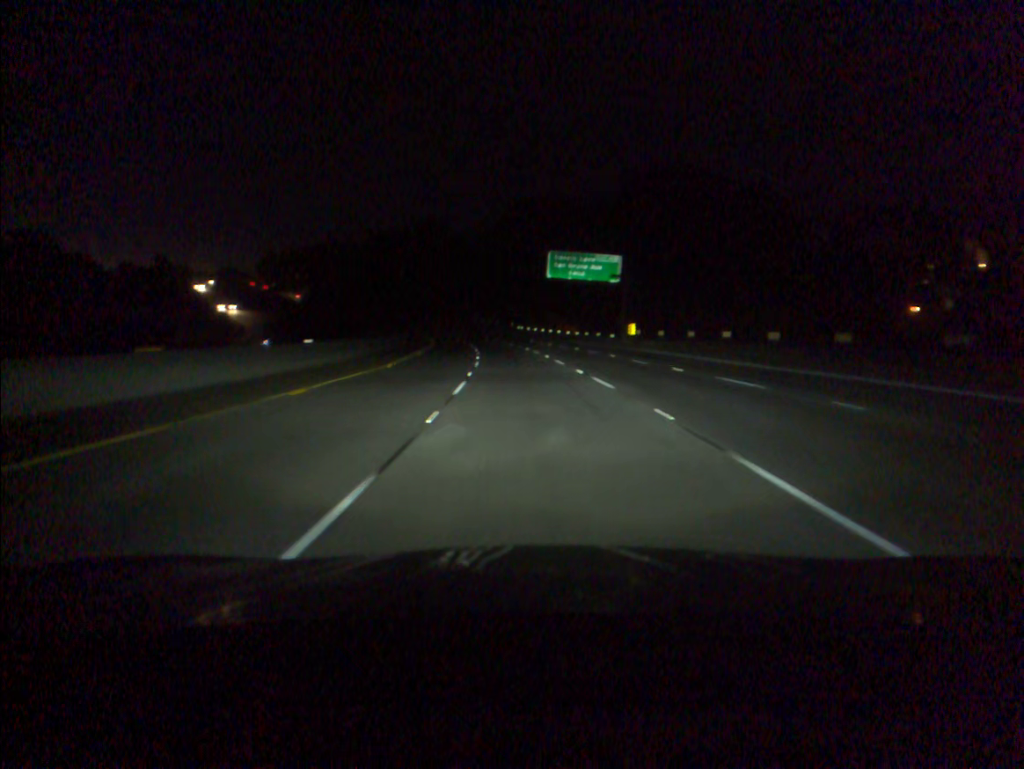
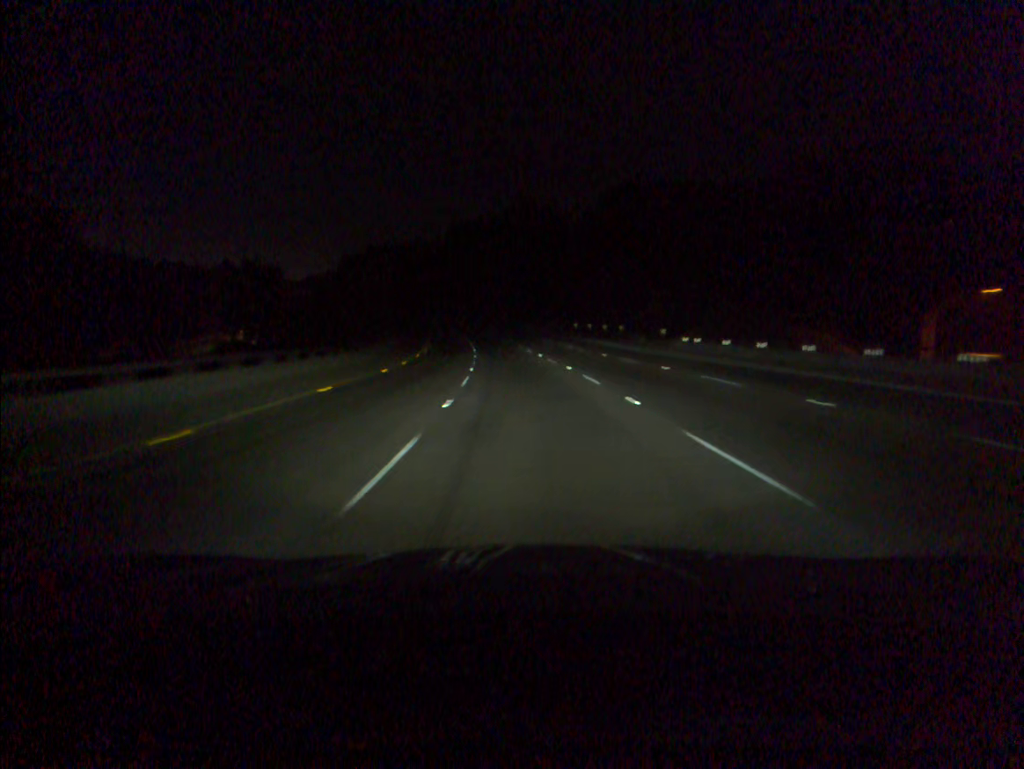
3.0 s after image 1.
(-5.3, +84.4) m; -7°
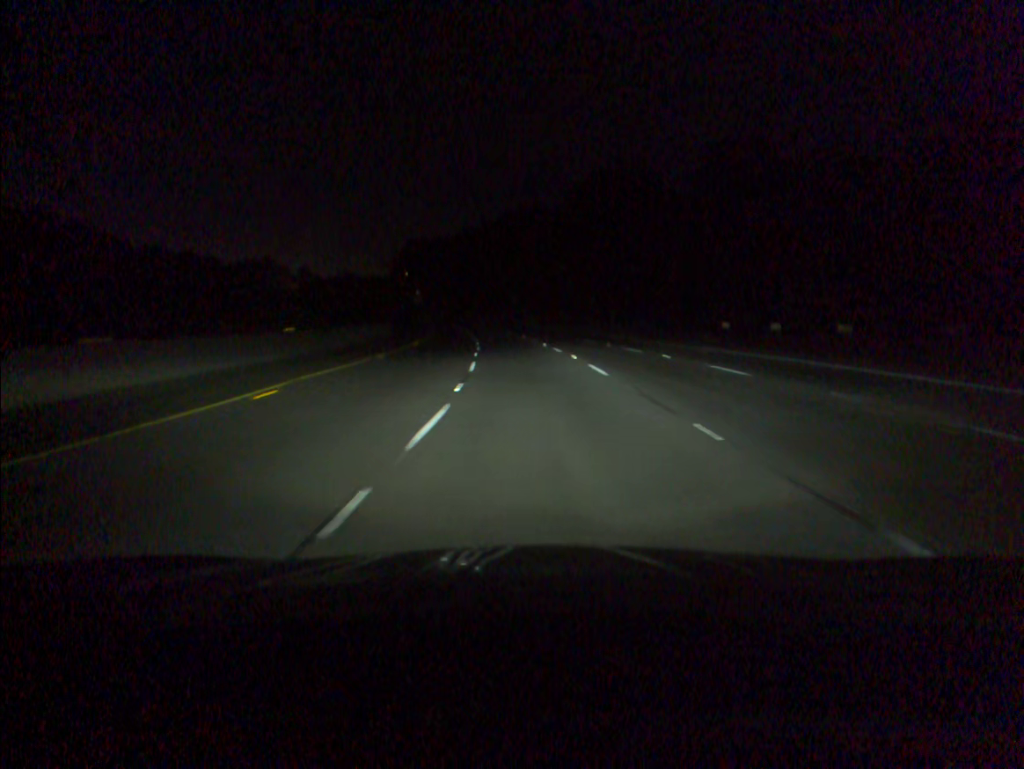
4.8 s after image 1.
(-2.1, +50.2) m; -5°
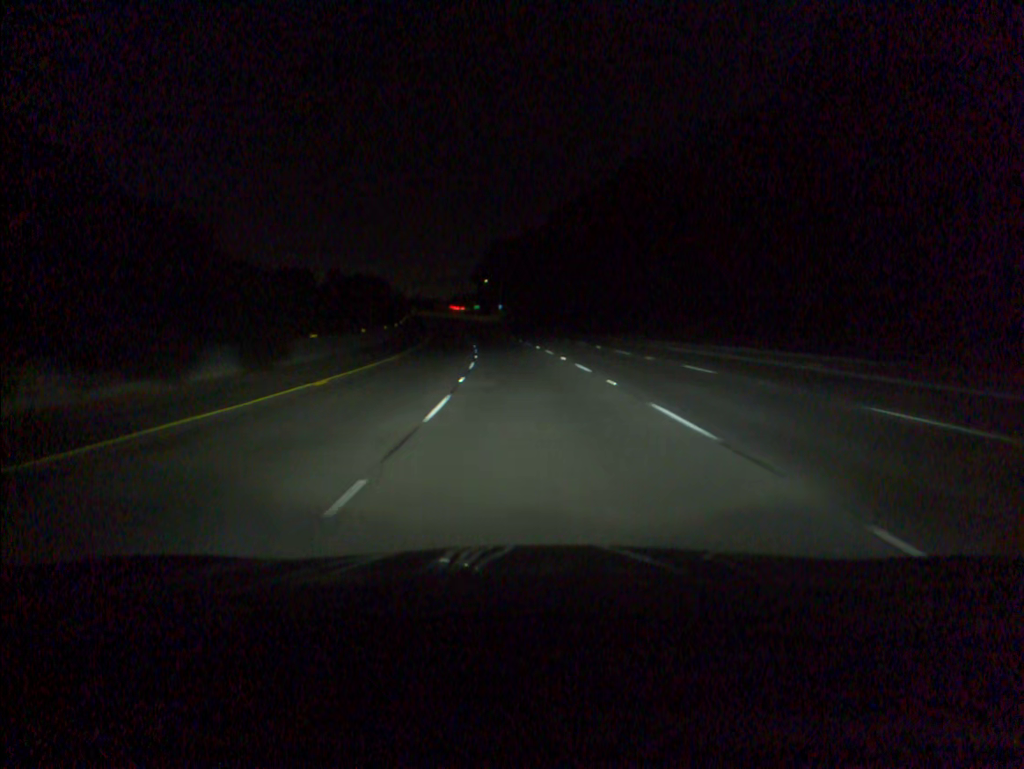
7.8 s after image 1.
(-5.2, +83.1) m; -7°
